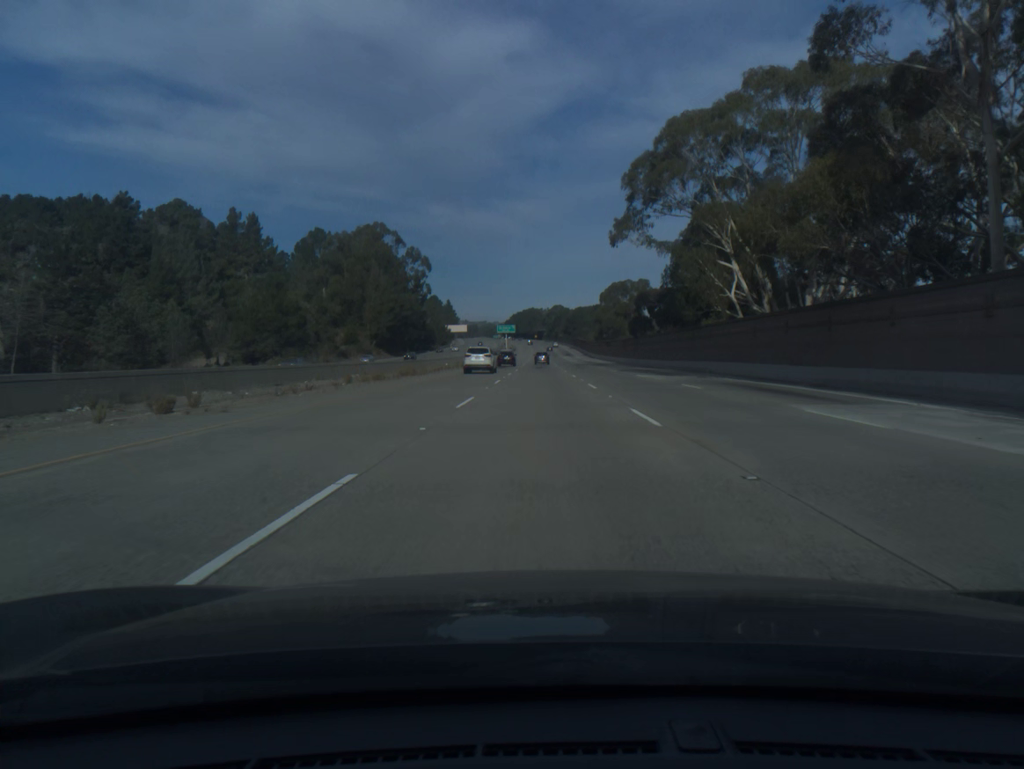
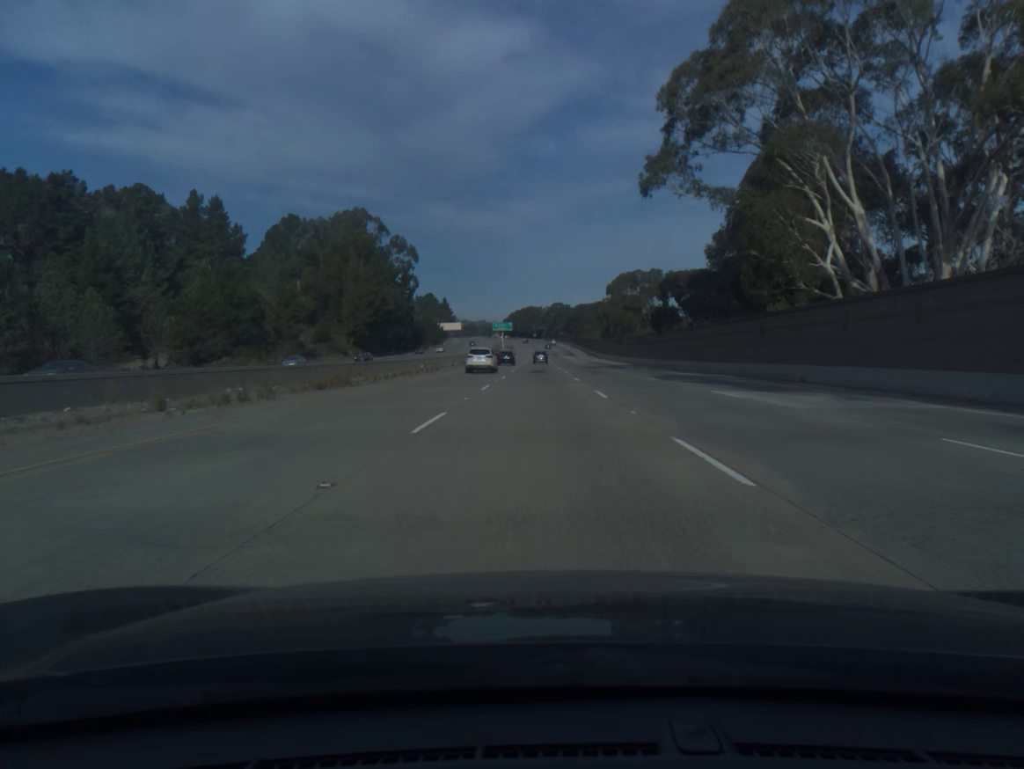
(0.0, +20.5) m; 0°
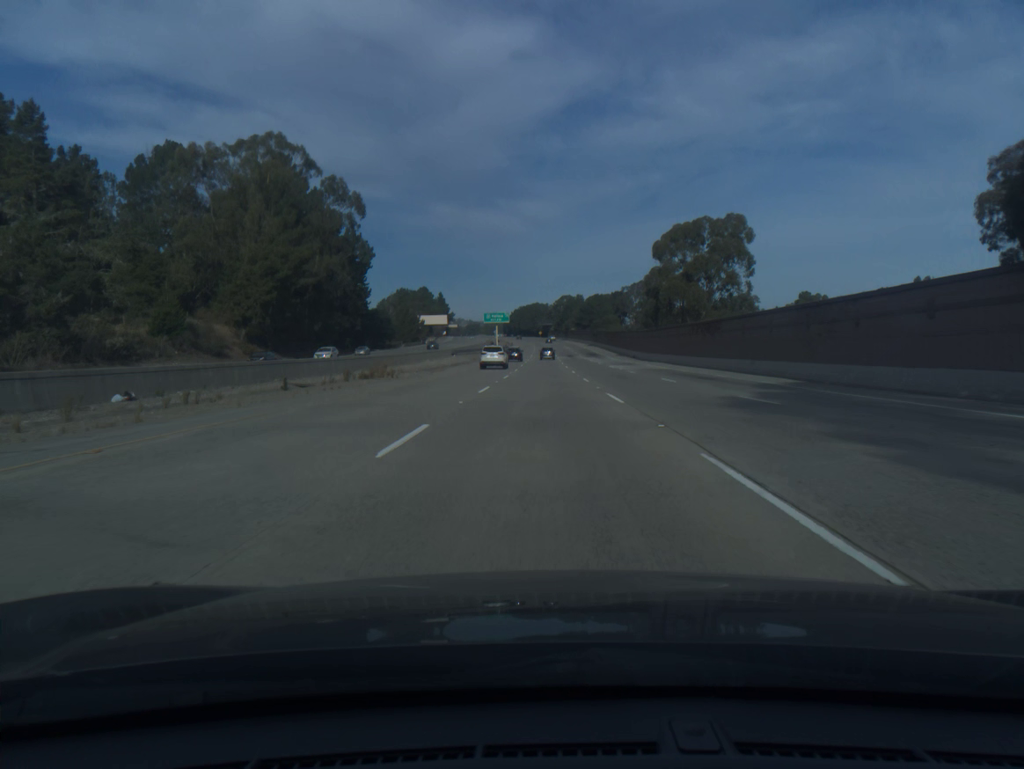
(-0.2, +61.4) m; 0°
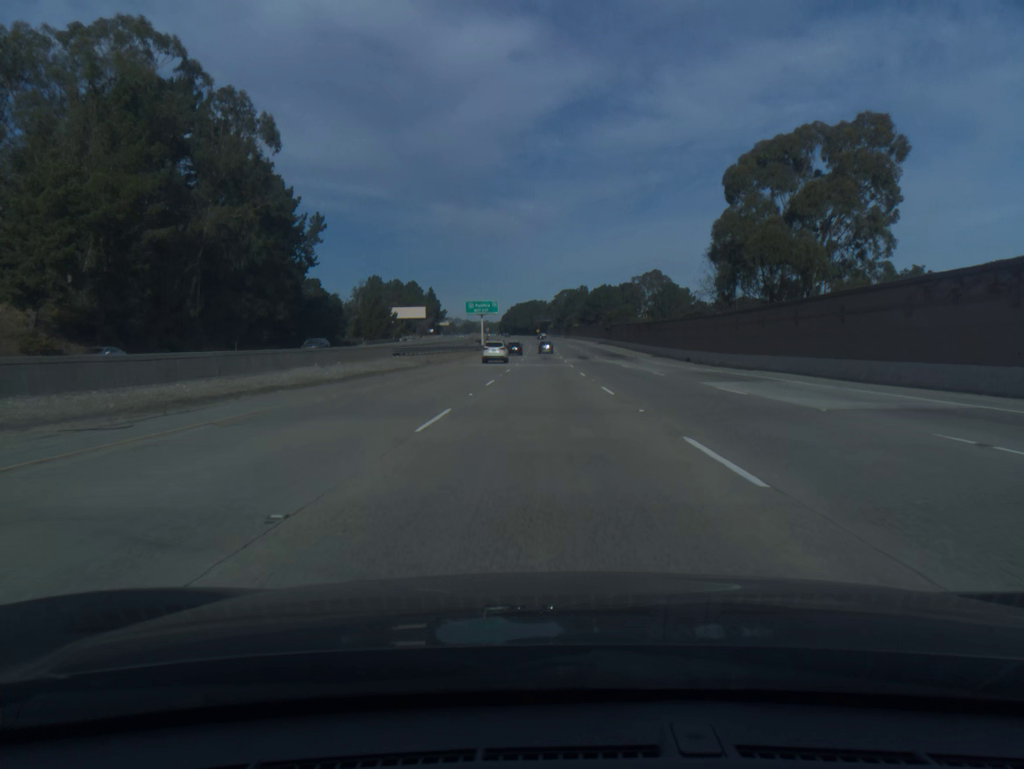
(0.0, +41.0) m; 0°
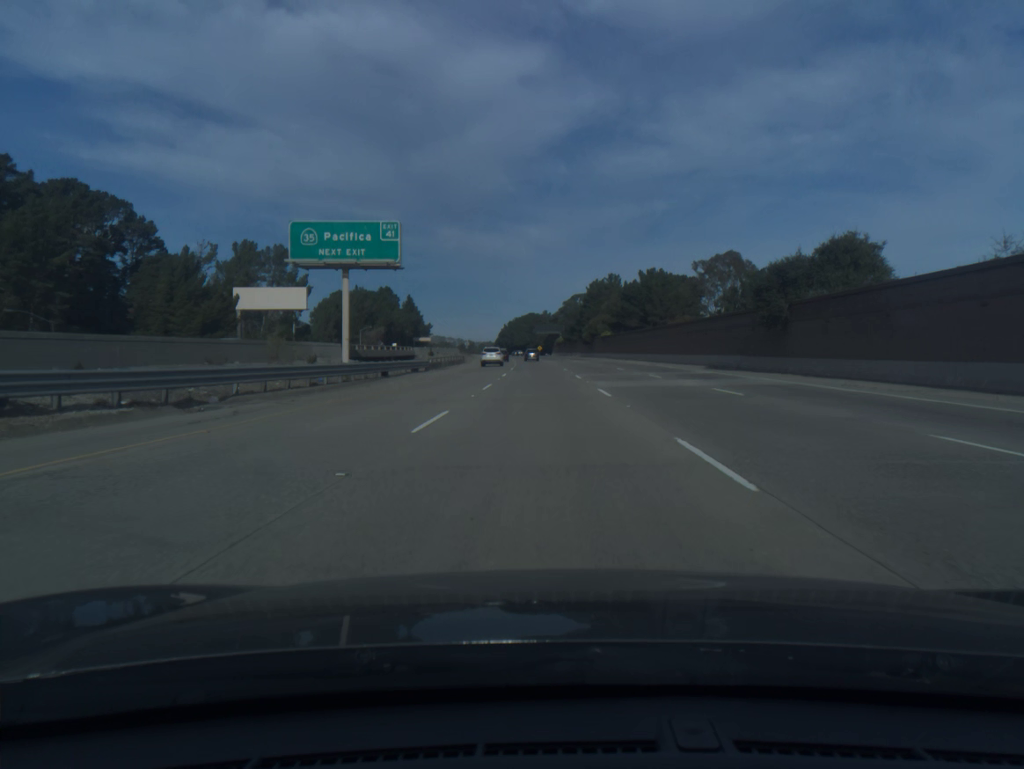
(+0.3, +102.1) m; 0°
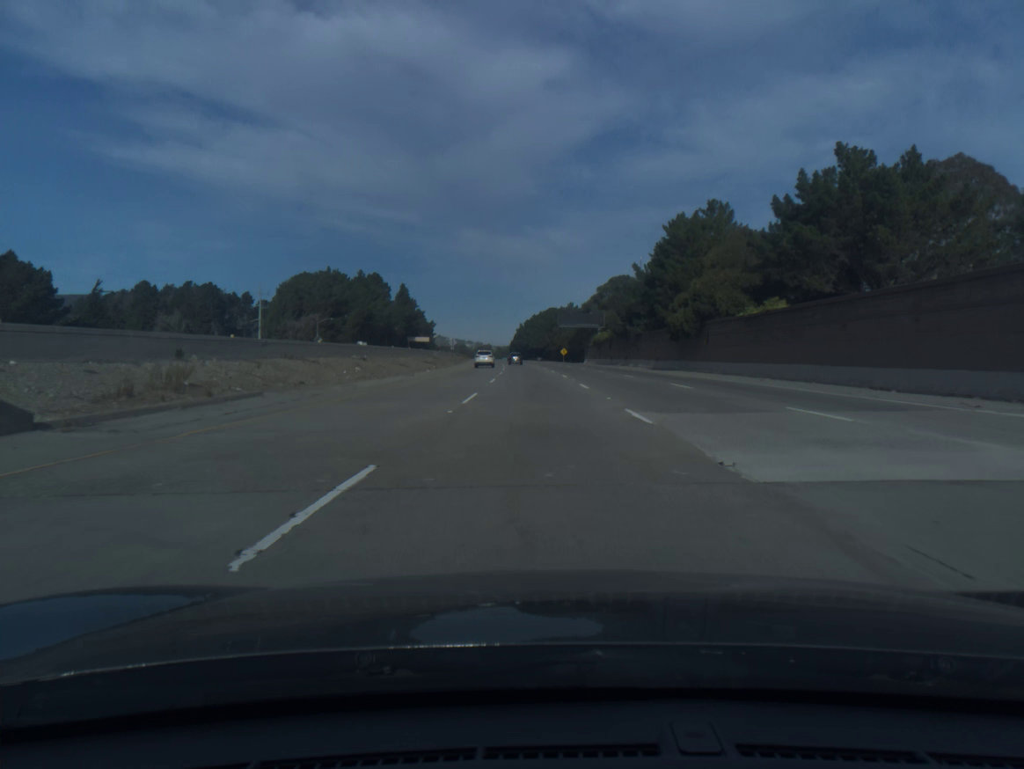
(-0.9, +81.2) m; -1°
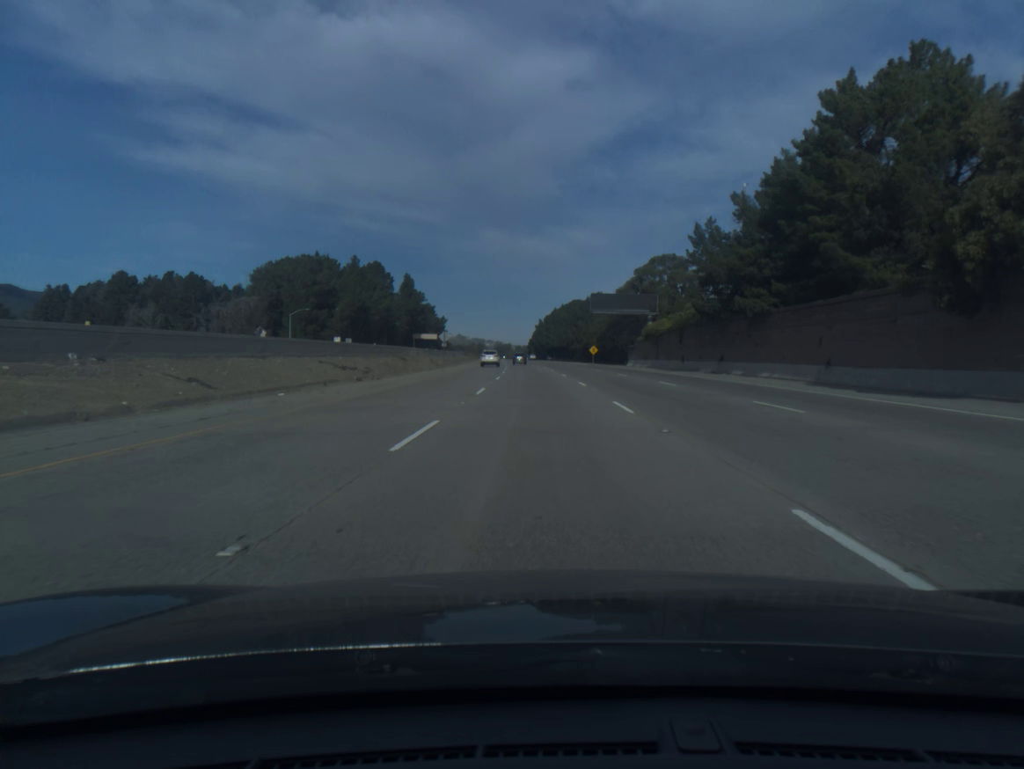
(-0.5, +40.5) m; -1°
